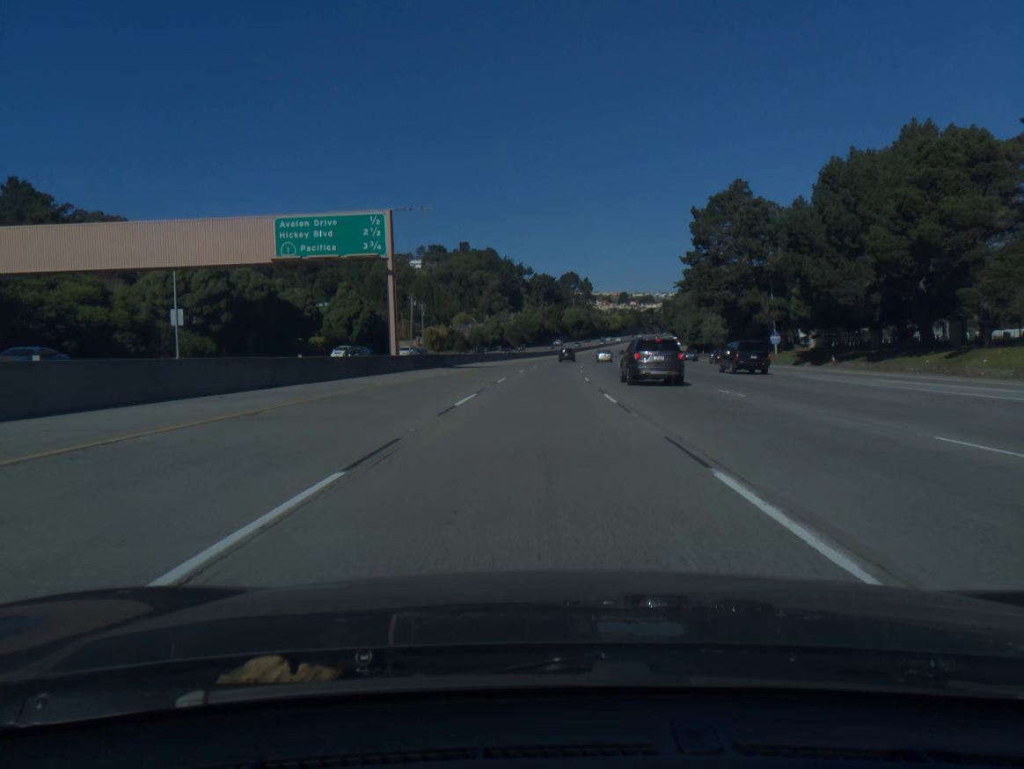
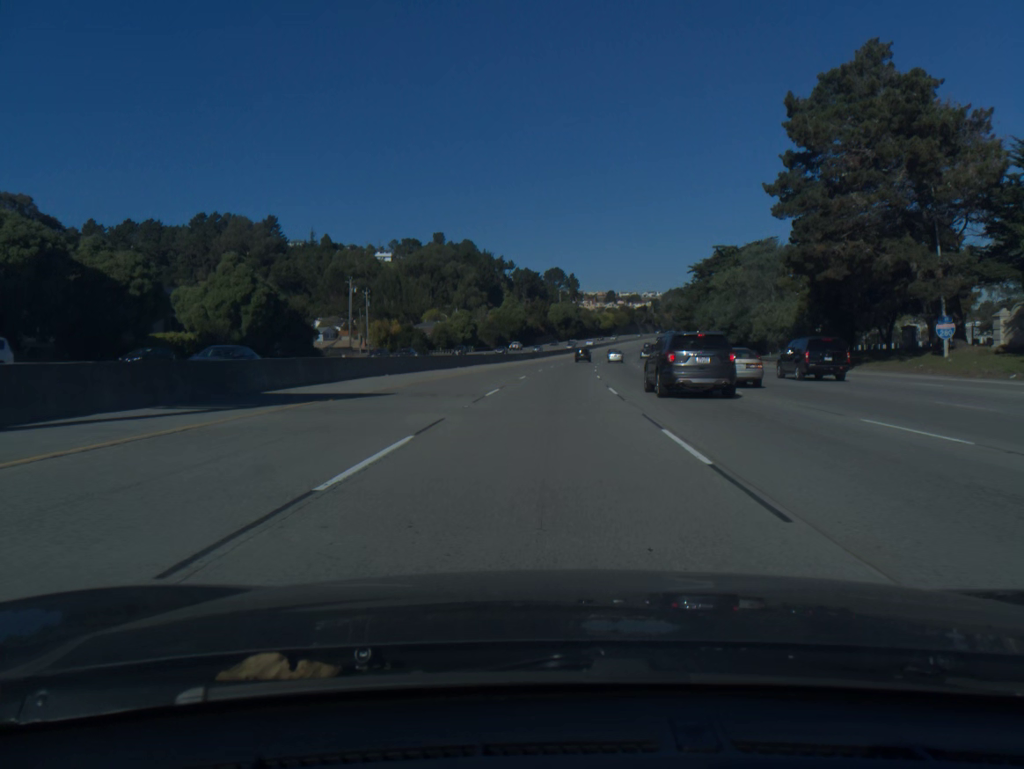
(+0.5, +39.4) m; +1°
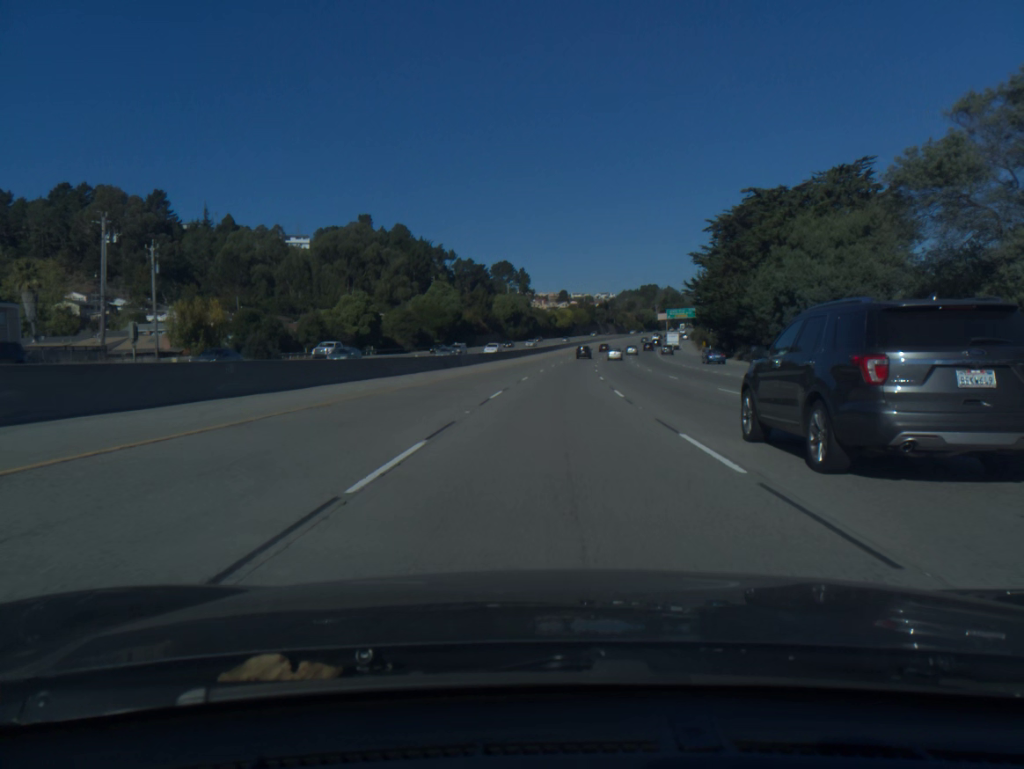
(+1.9, +58.8) m; +4°
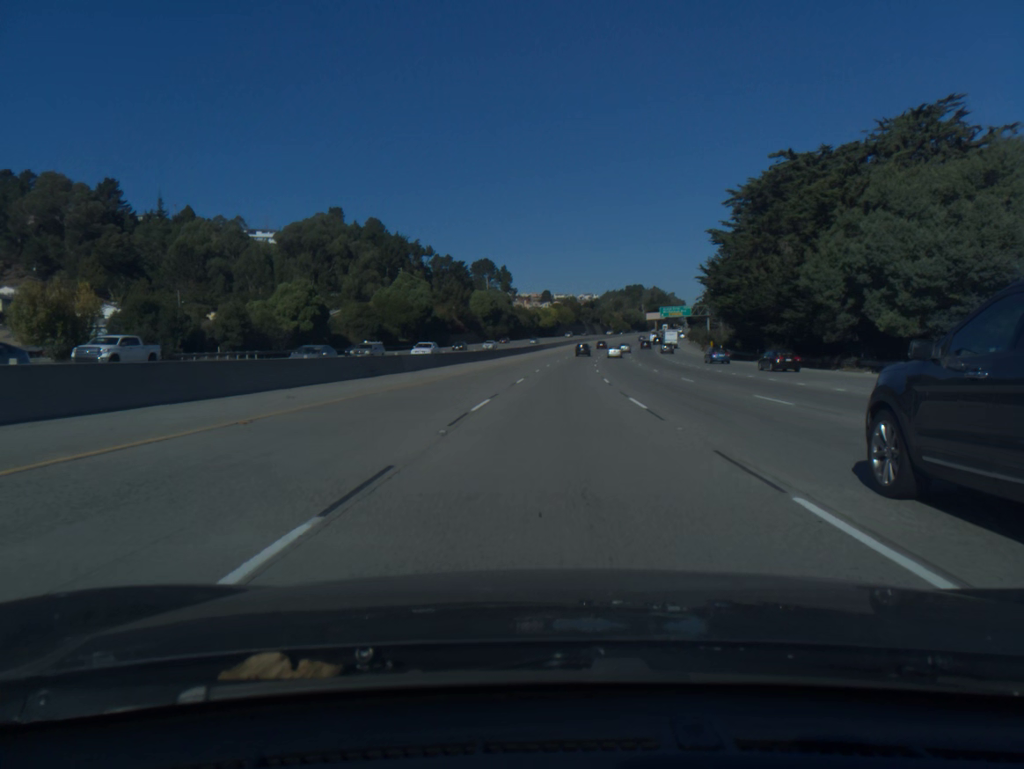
(+0.2, +19.8) m; +1°
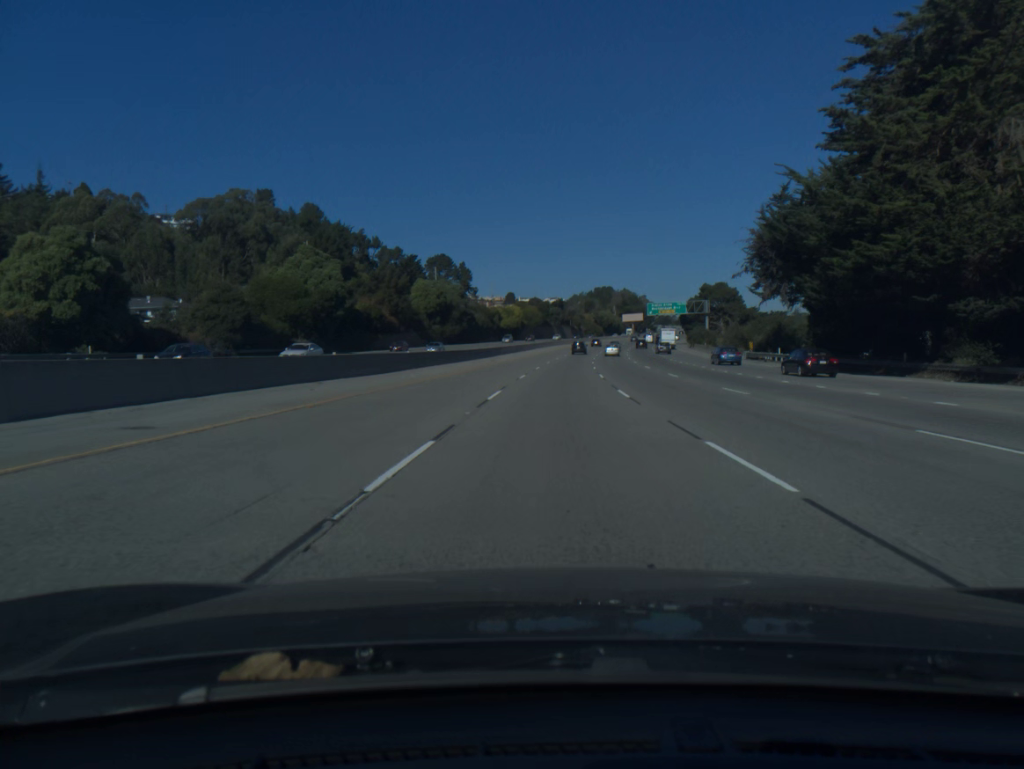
(+0.9, +39.8) m; +3°
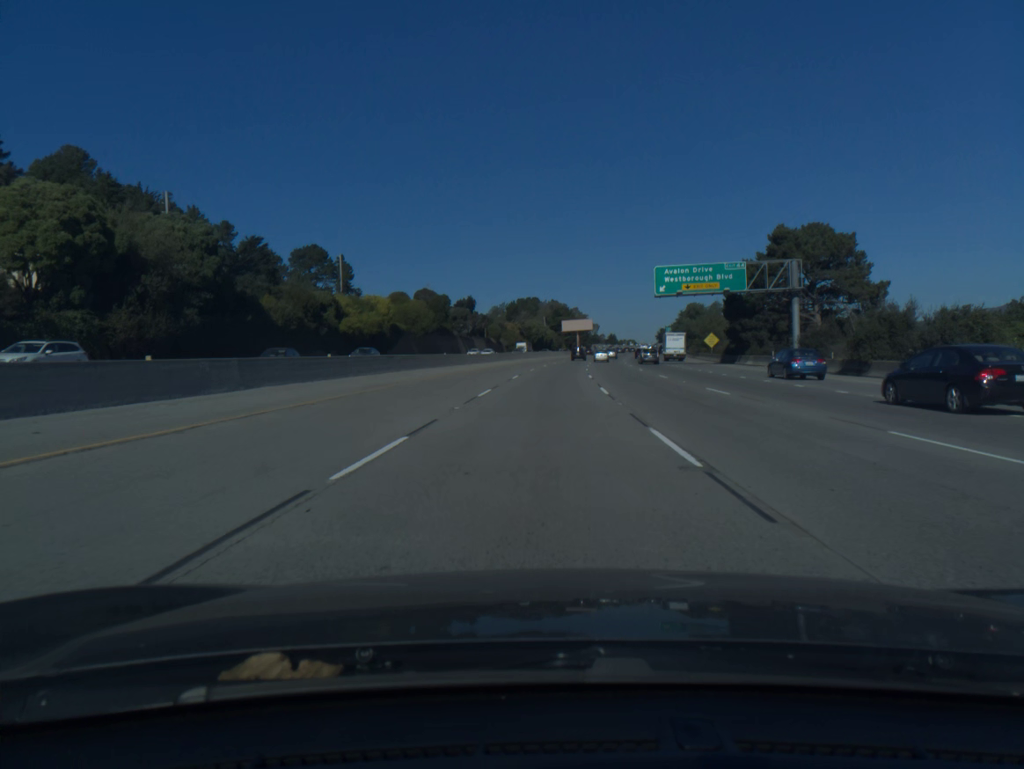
(+5.5, +100.0) m; +6°
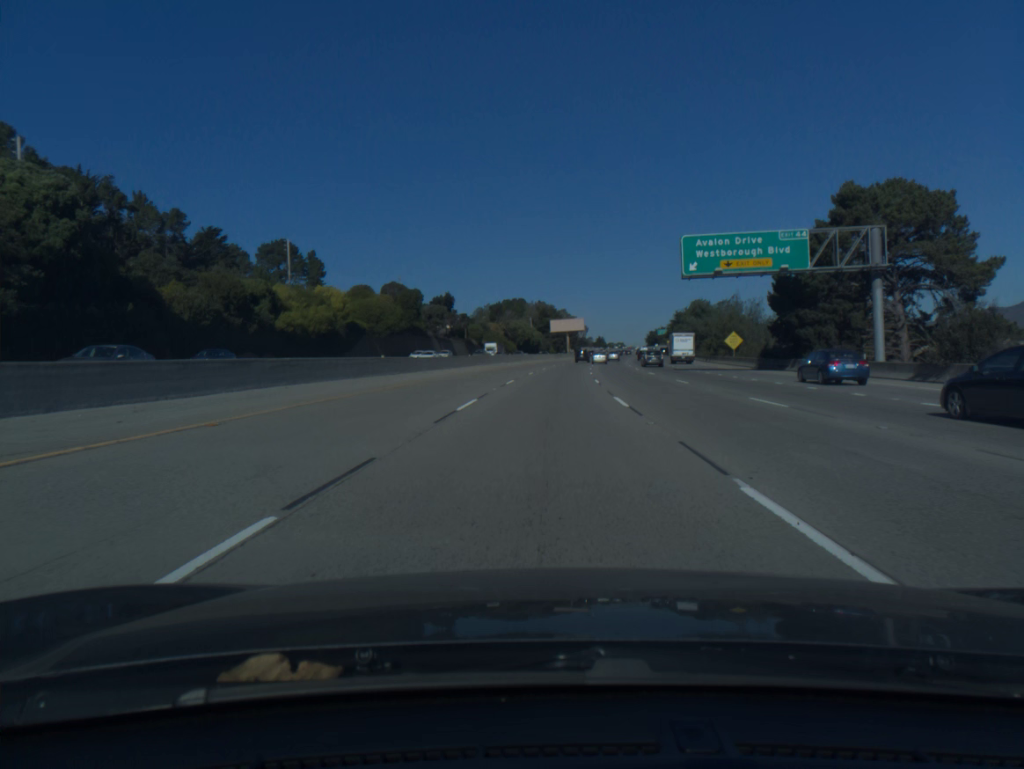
(+0.2, +20.0) m; +1°
